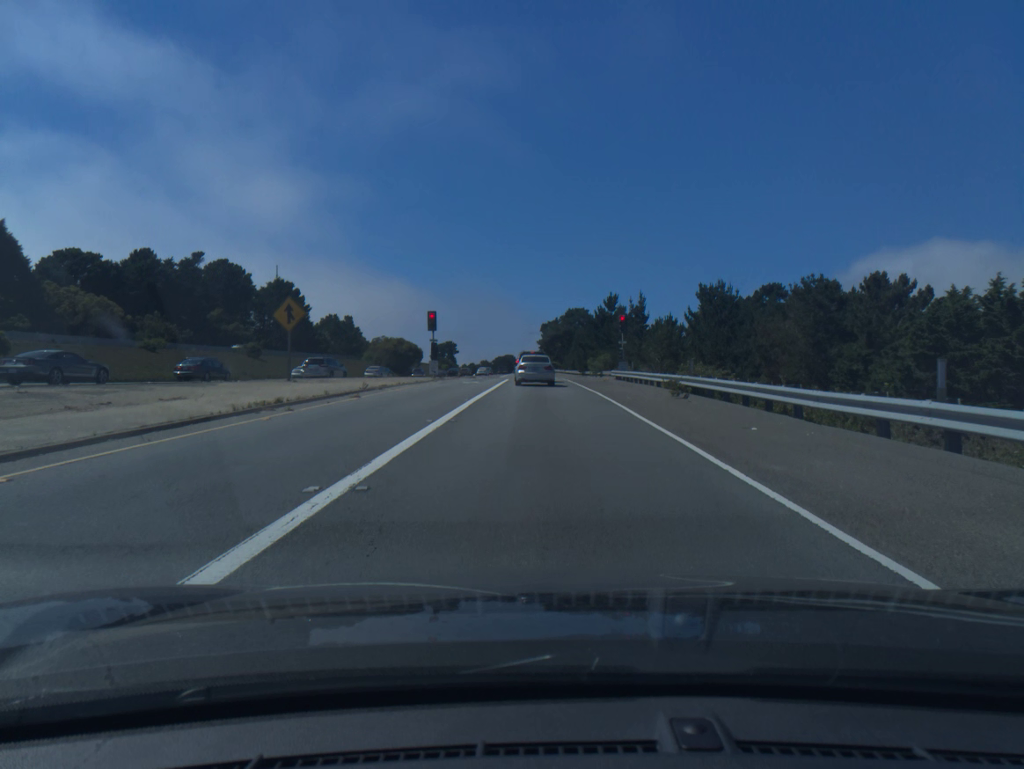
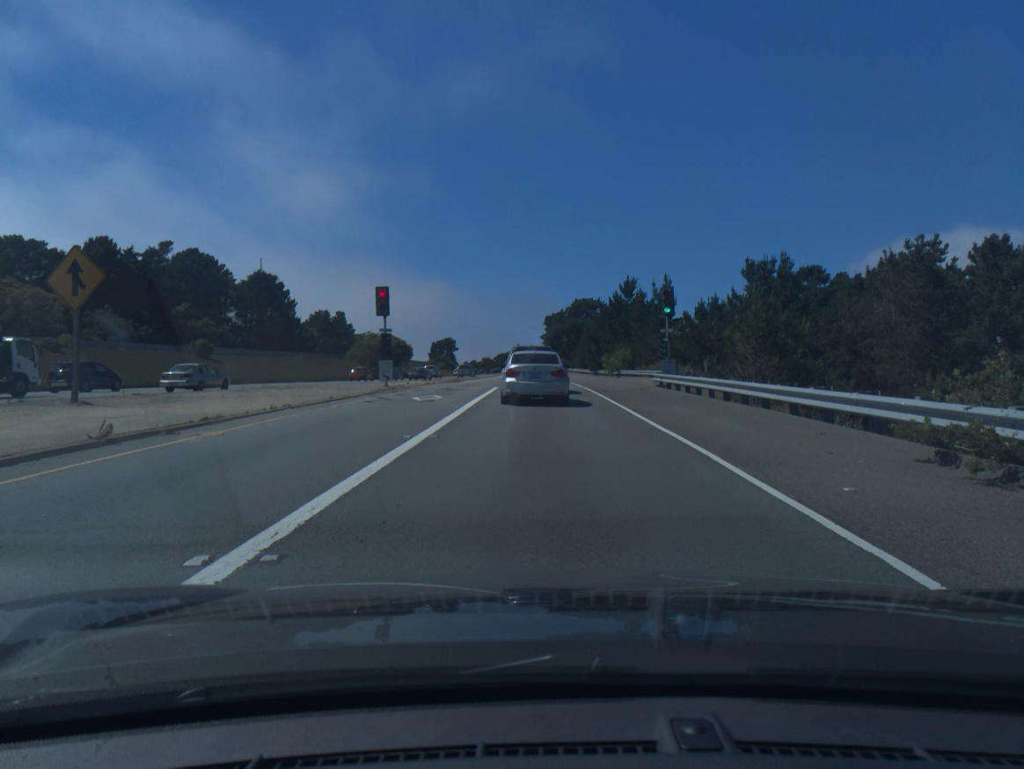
(0.0, +16.9) m; 0°
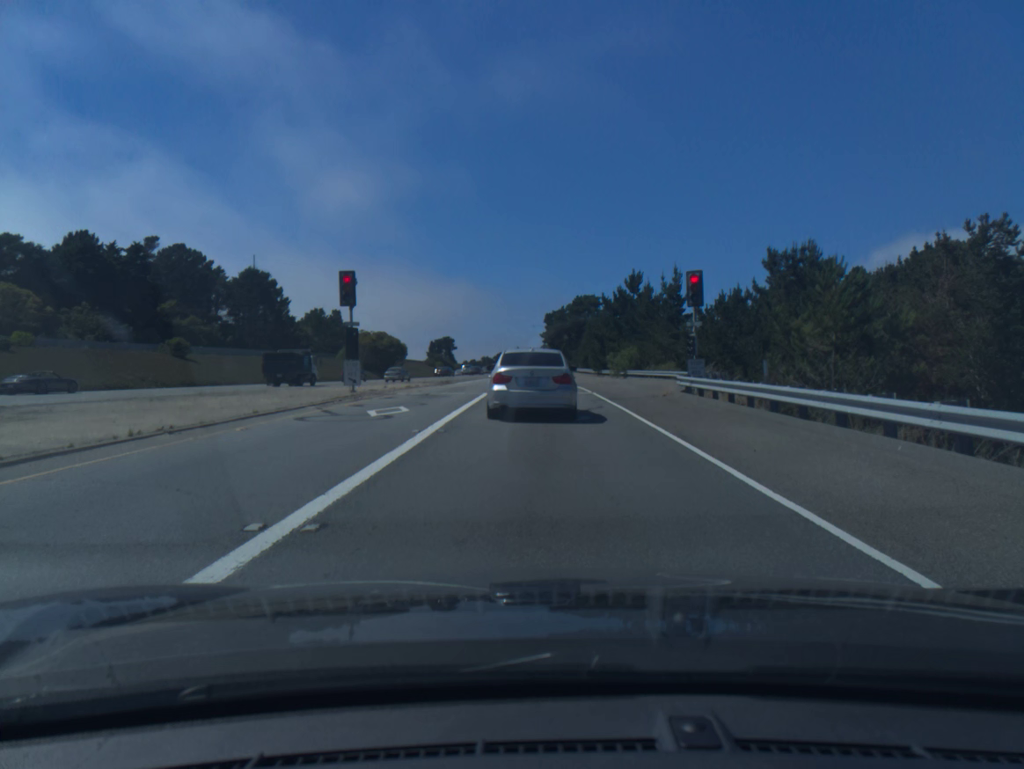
(0.0, +6.3) m; 0°
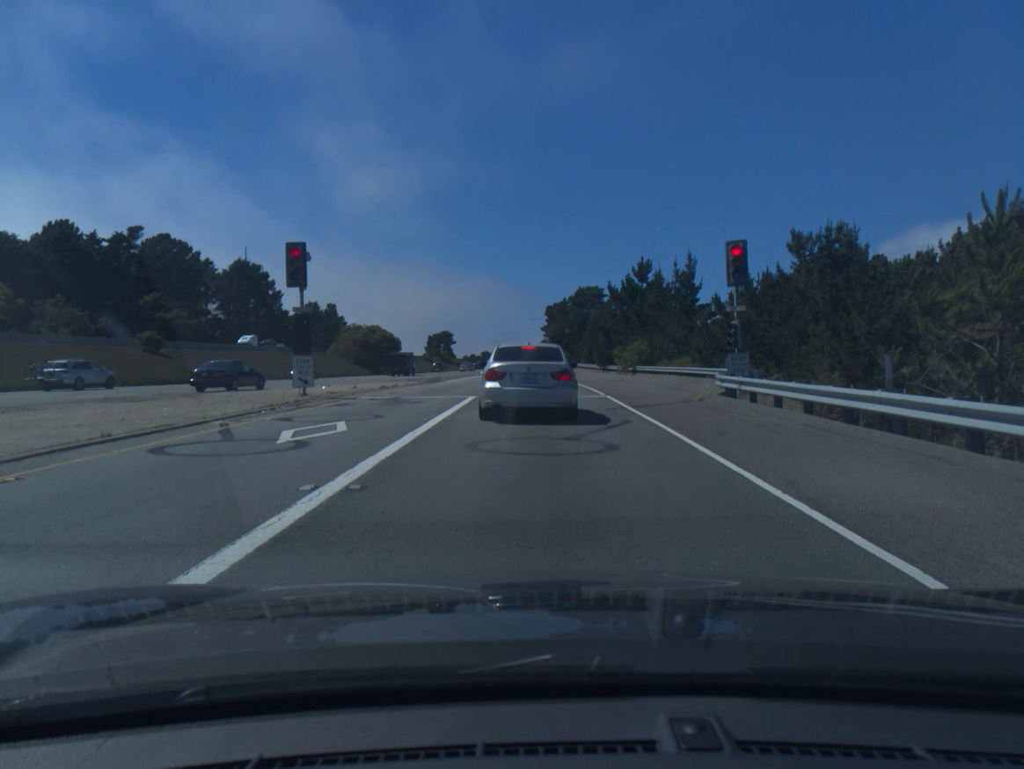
(0.0, +5.8) m; 0°
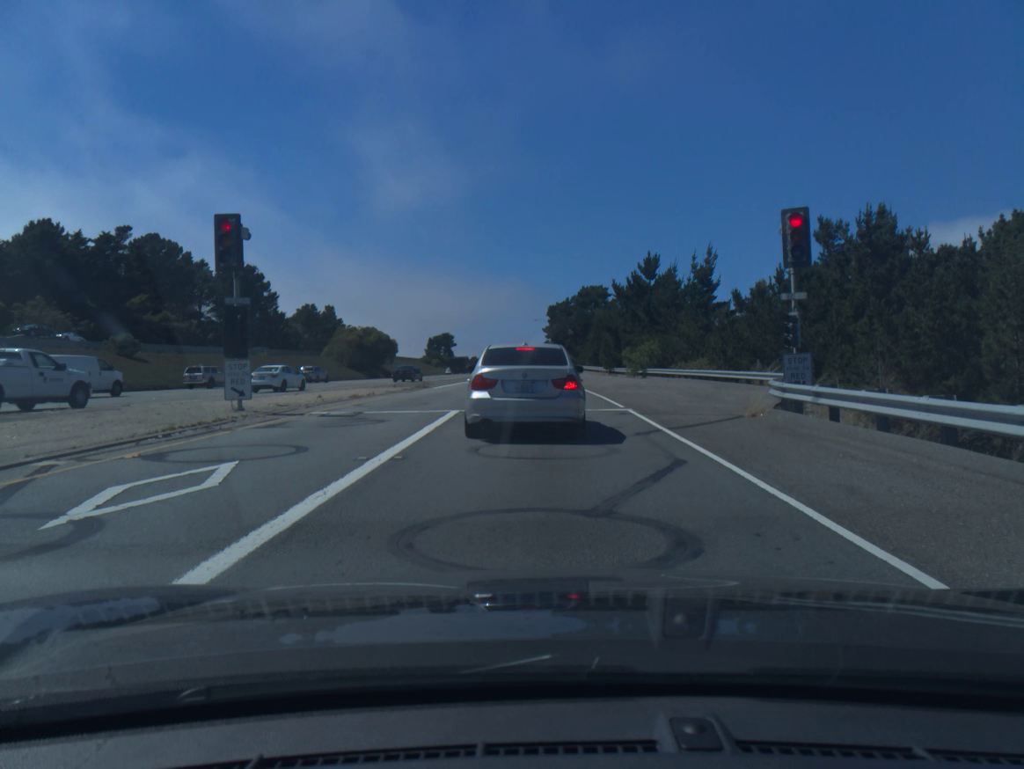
(0.0, +5.1) m; 0°
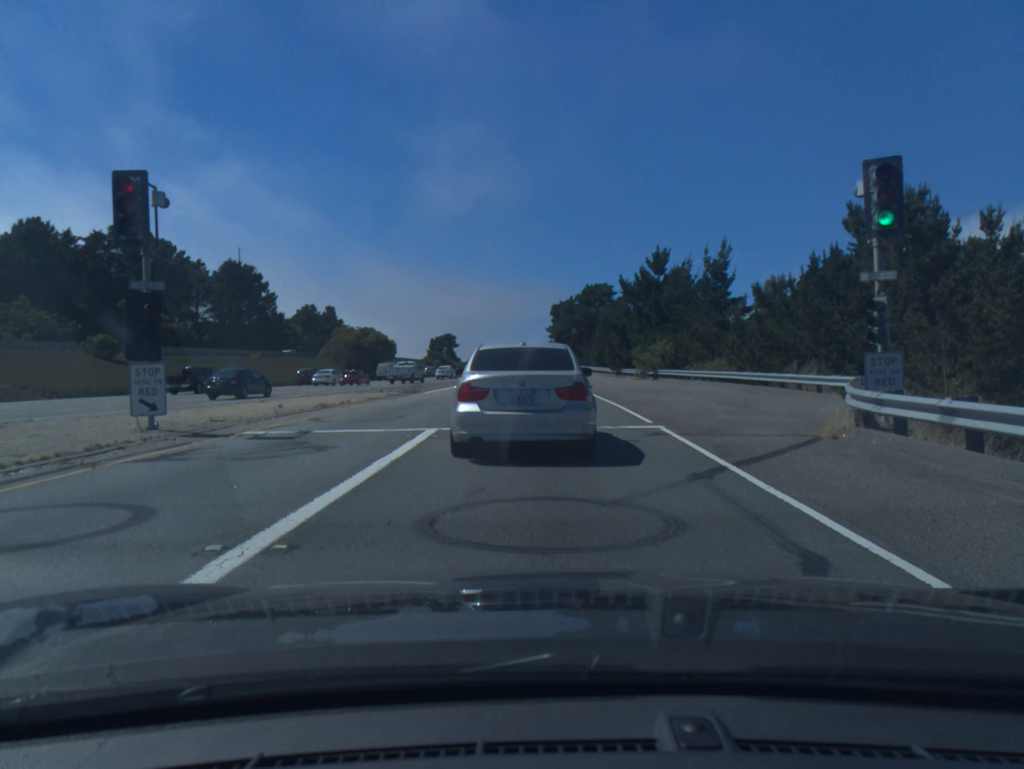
(0.0, +4.3) m; 0°
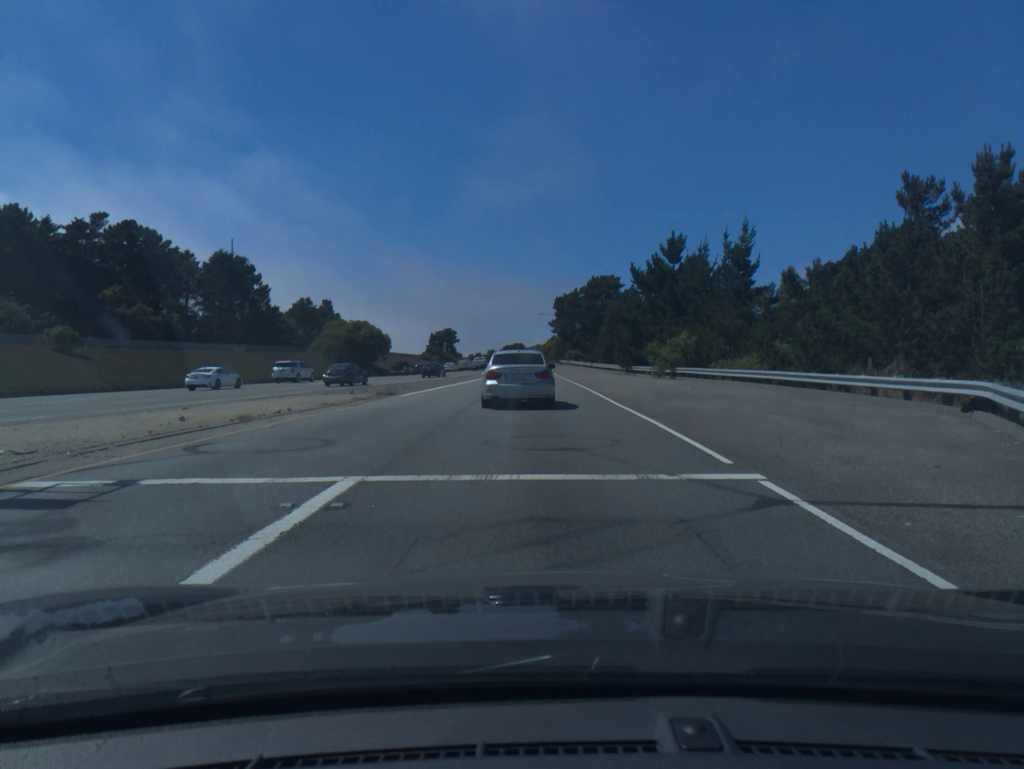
(0.0, +5.8) m; 0°
